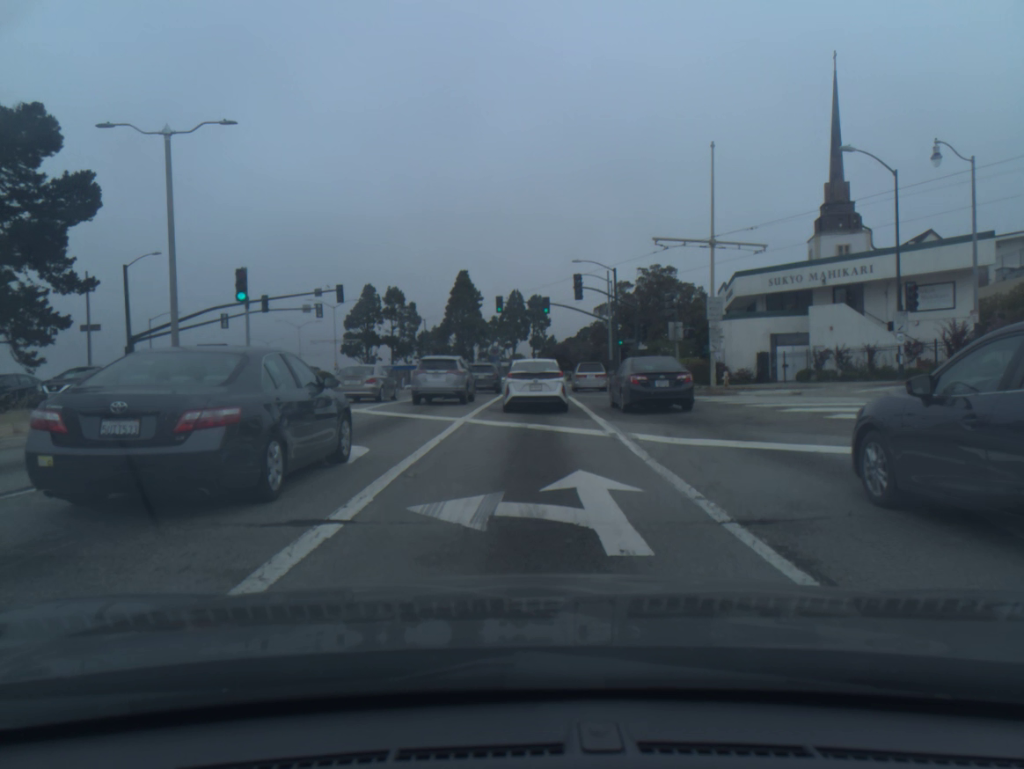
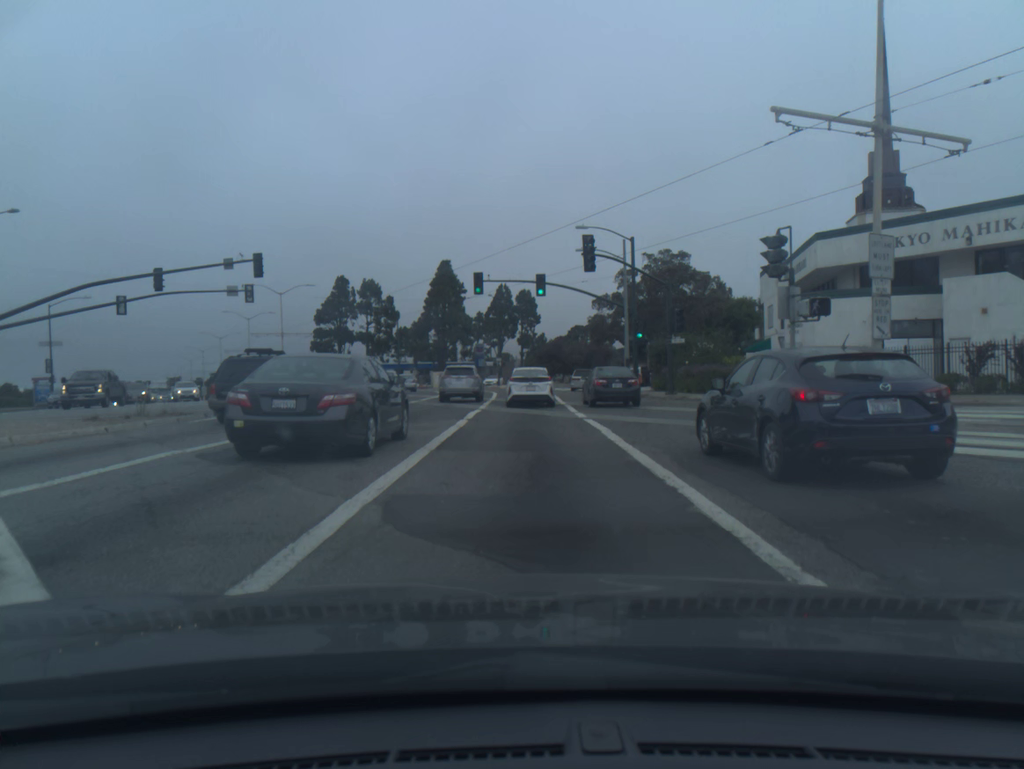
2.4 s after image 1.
(+0.1, +15.3) m; +1°
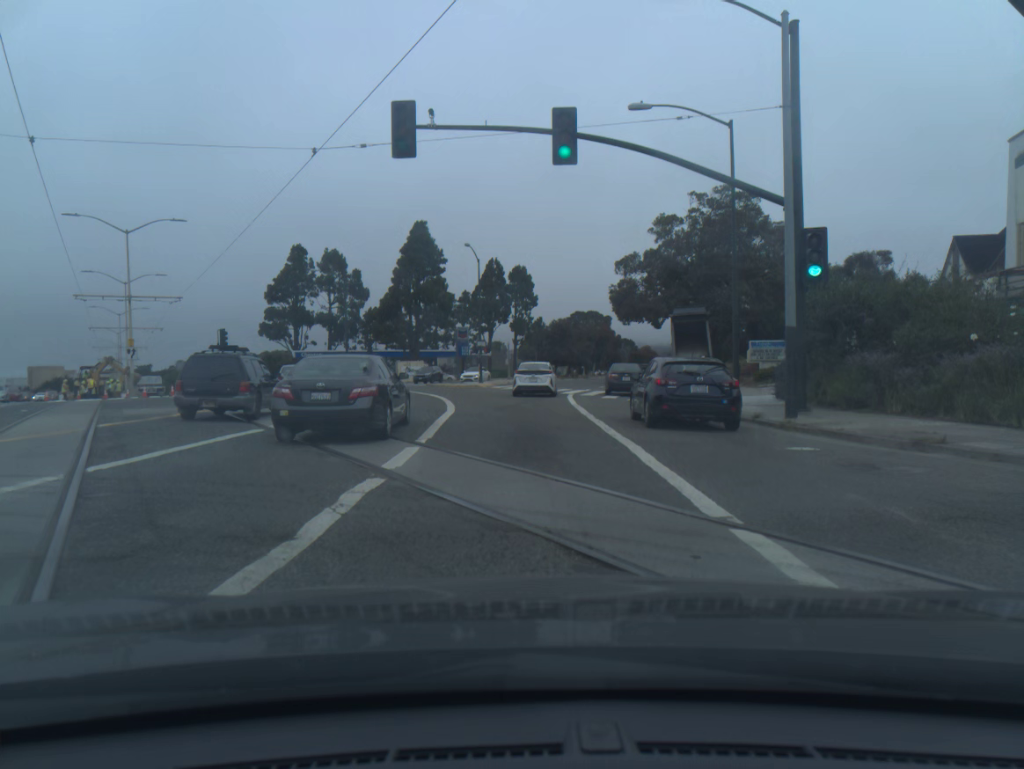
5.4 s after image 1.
(+0.1, +27.9) m; 0°
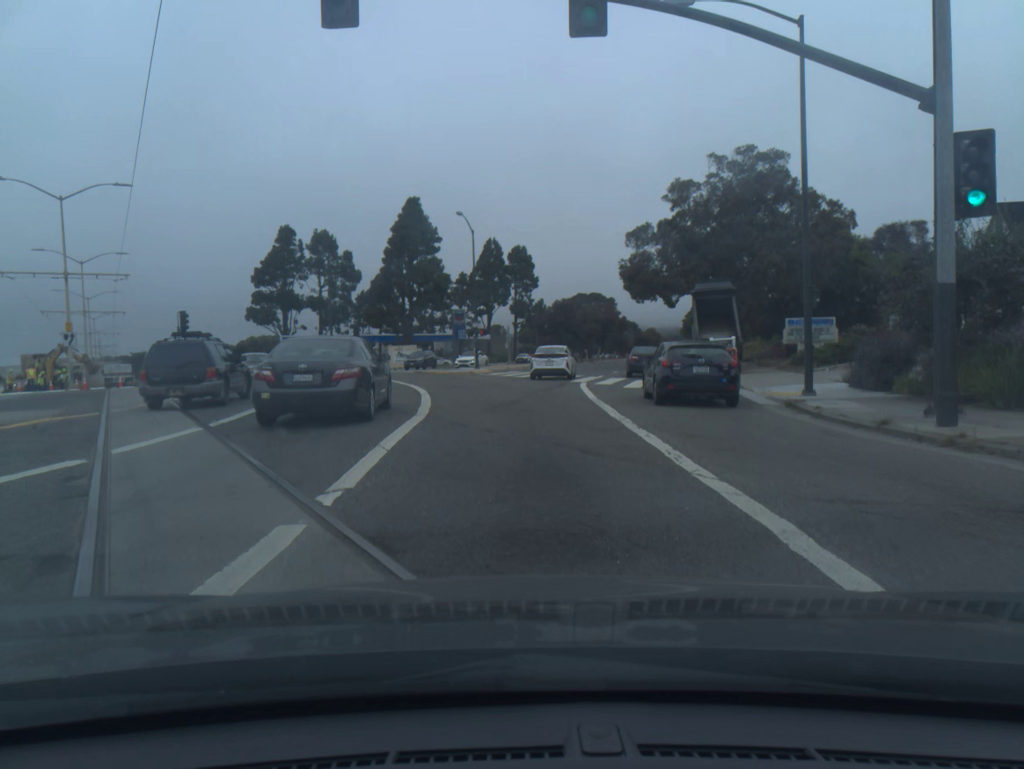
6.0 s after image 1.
(0.0, +6.3) m; 0°
